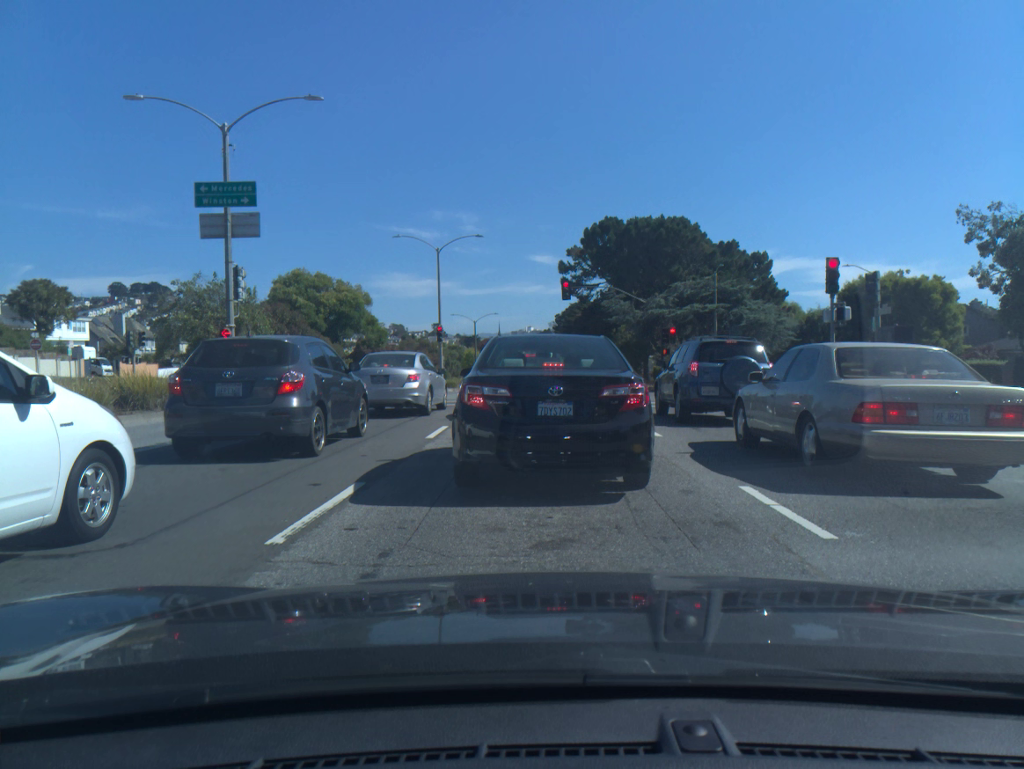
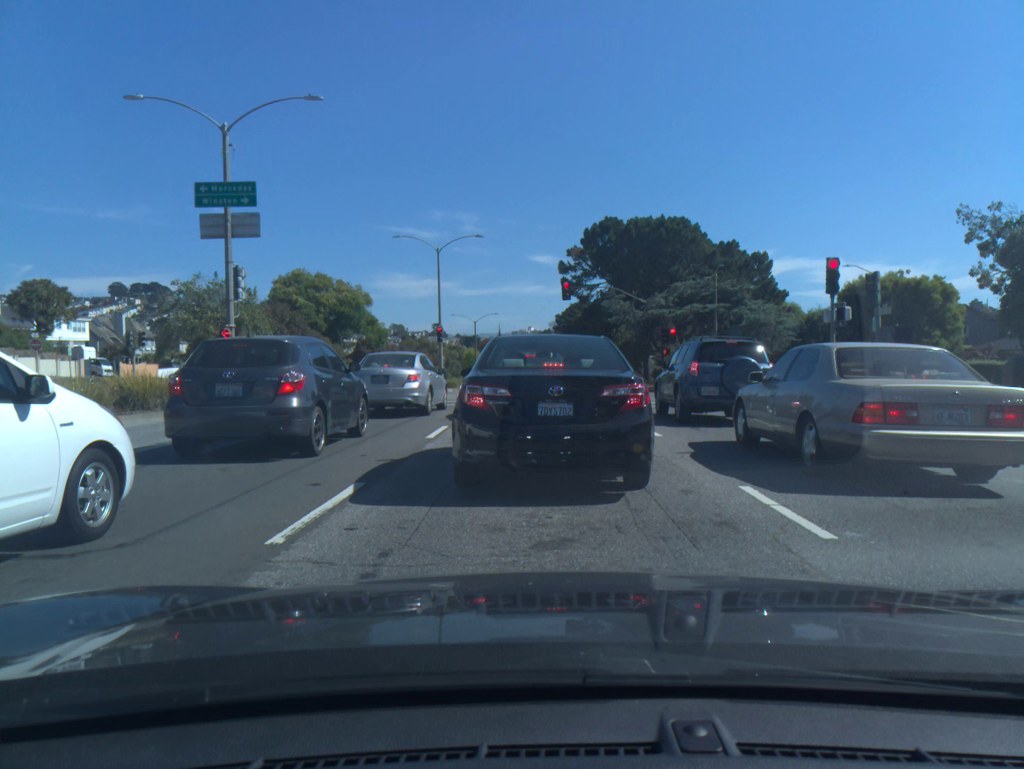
(0.0, 0.0) m; 0°
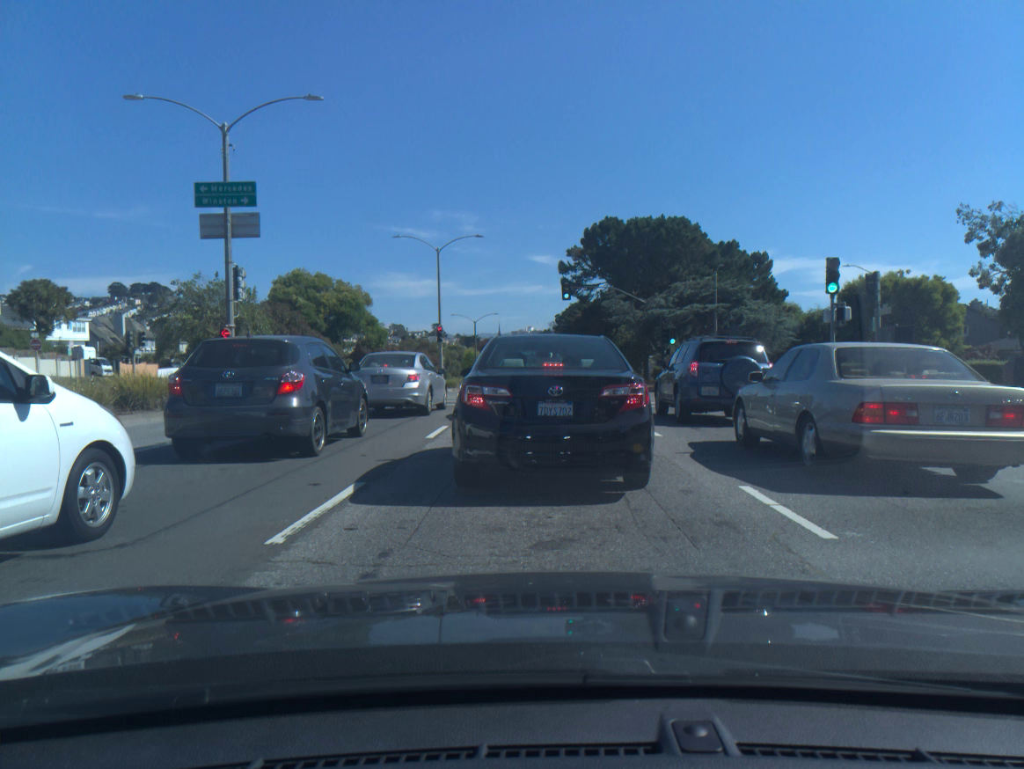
(0.0, 0.0) m; 0°
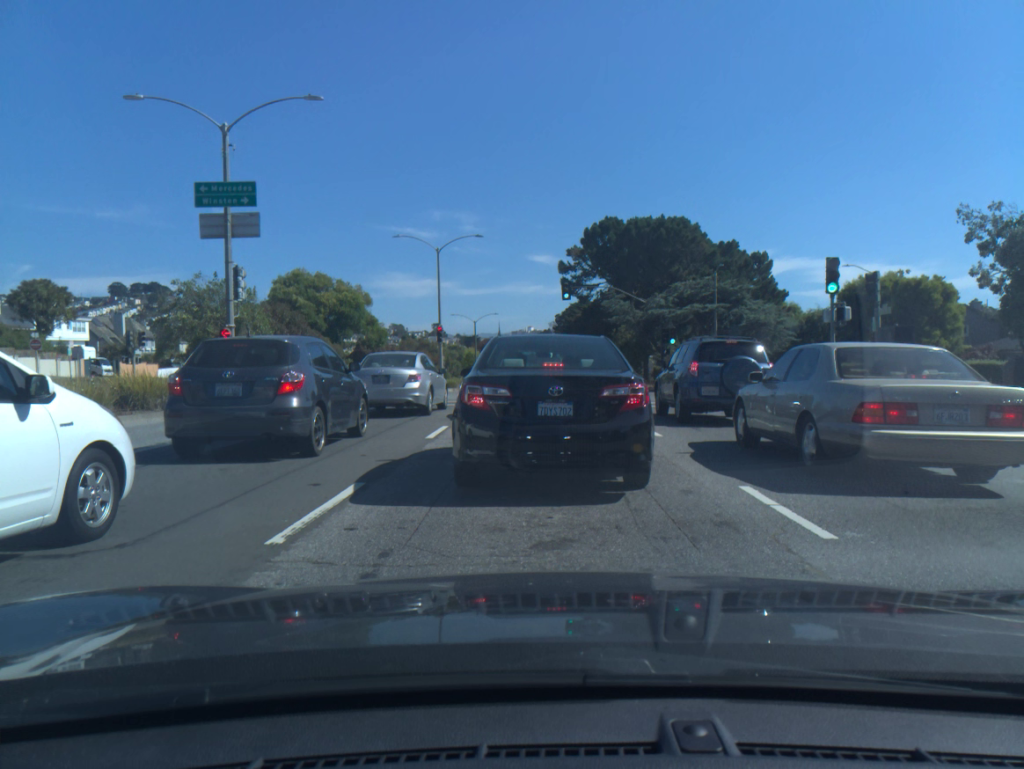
(0.0, 0.0) m; 0°
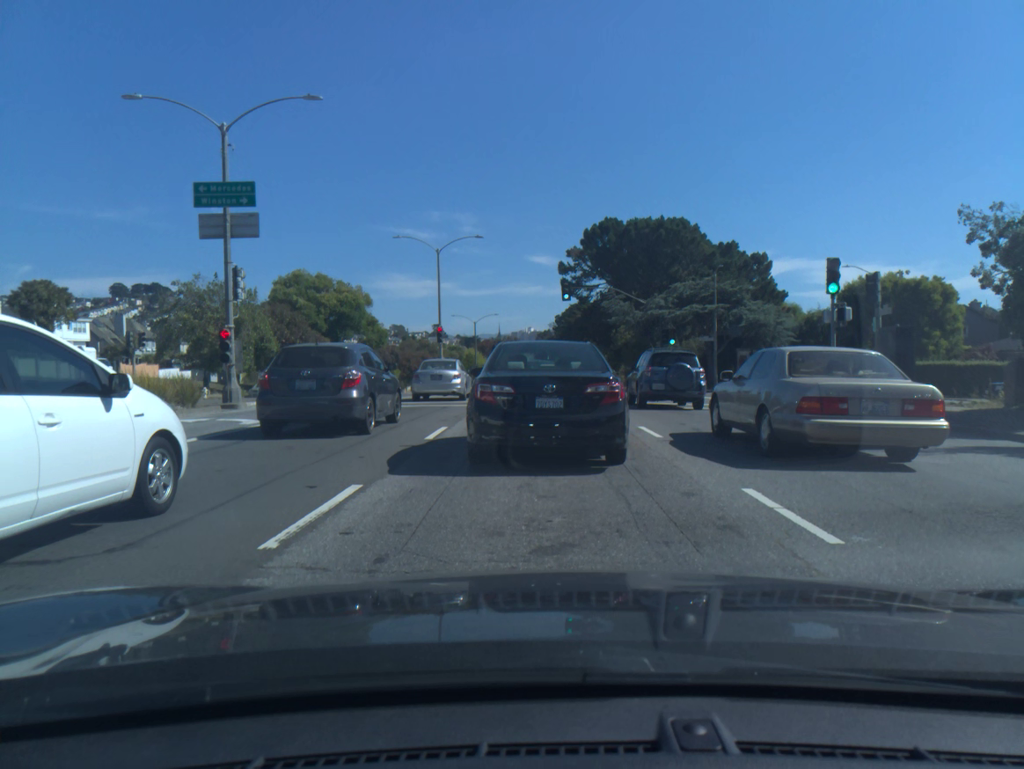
(0.0, +0.1) m; -1°
